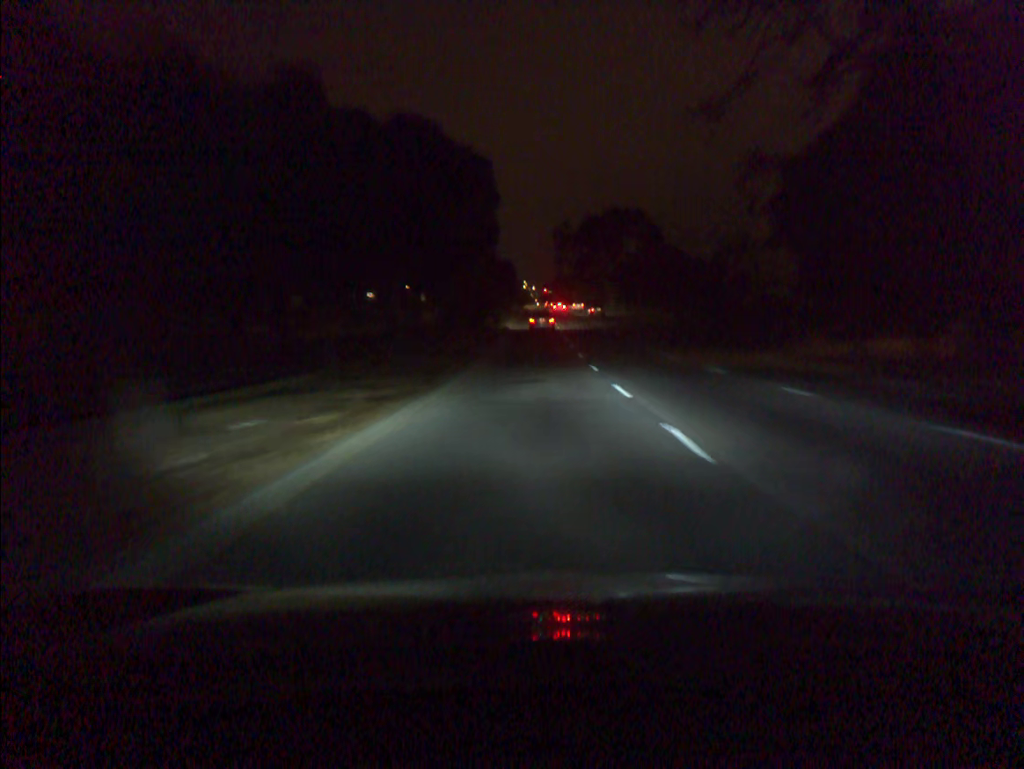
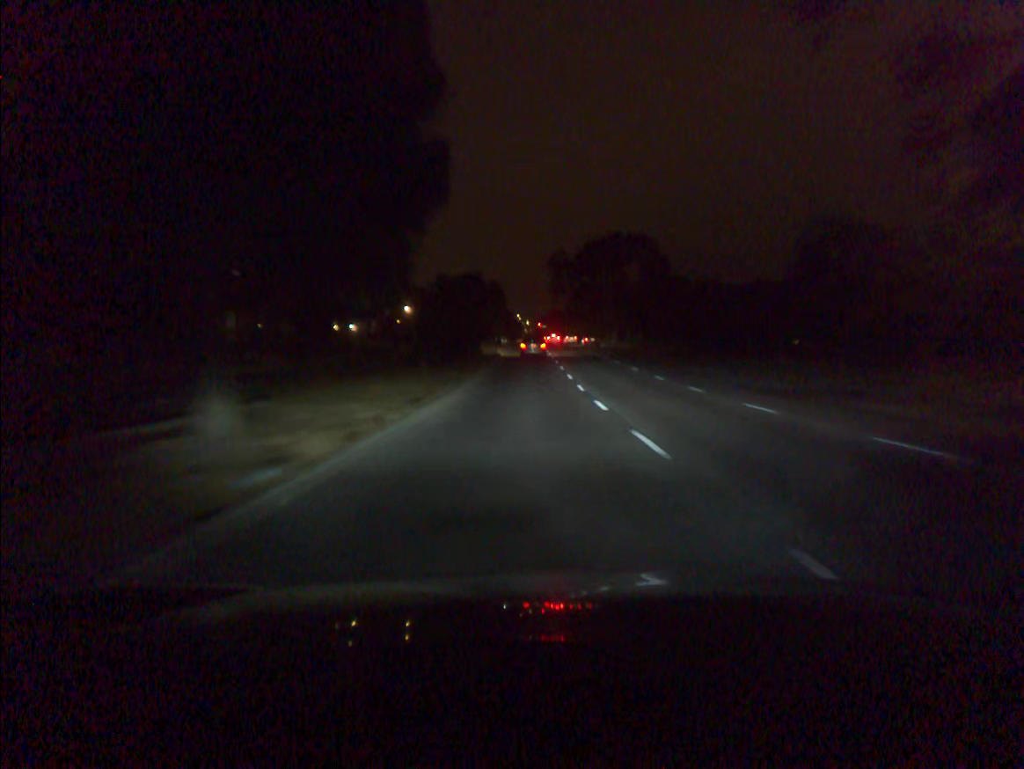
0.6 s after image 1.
(0.0, +13.1) m; 0°
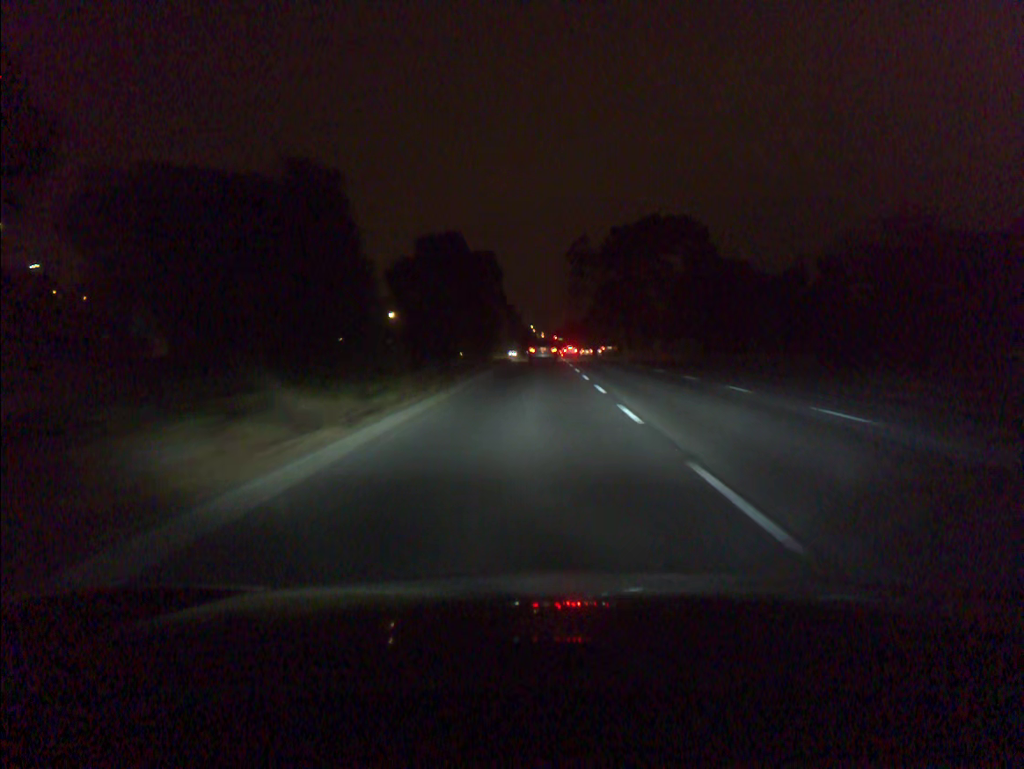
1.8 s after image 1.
(-0.2, +25.8) m; -1°
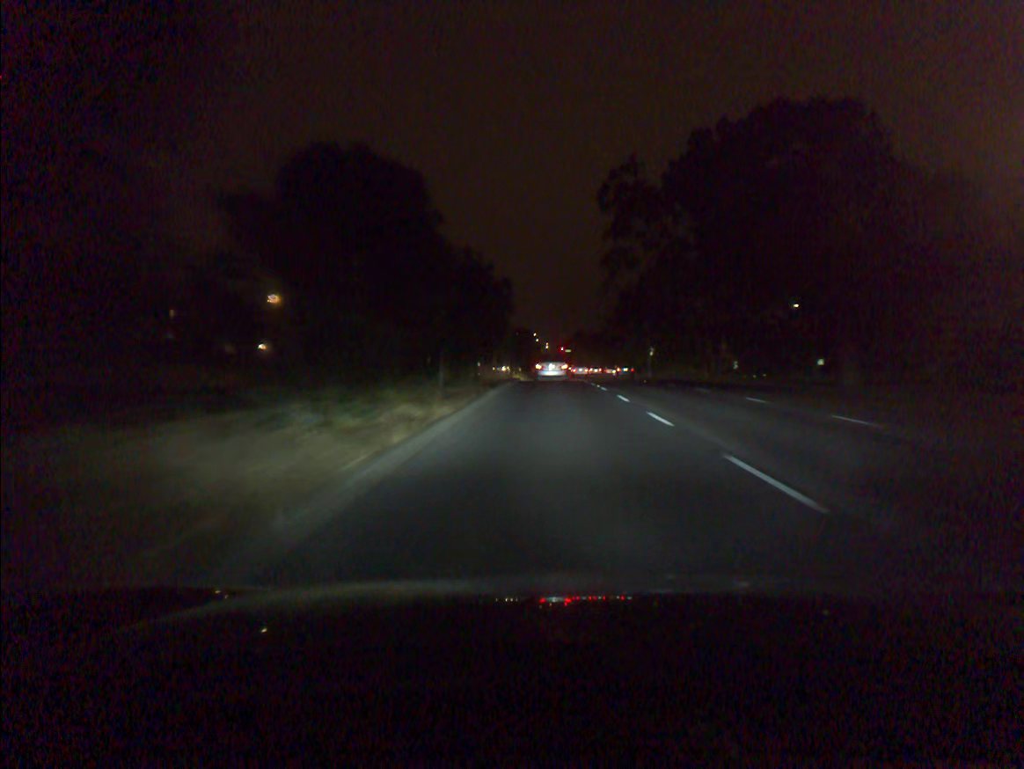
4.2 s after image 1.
(-0.5, +49.1) m; 0°
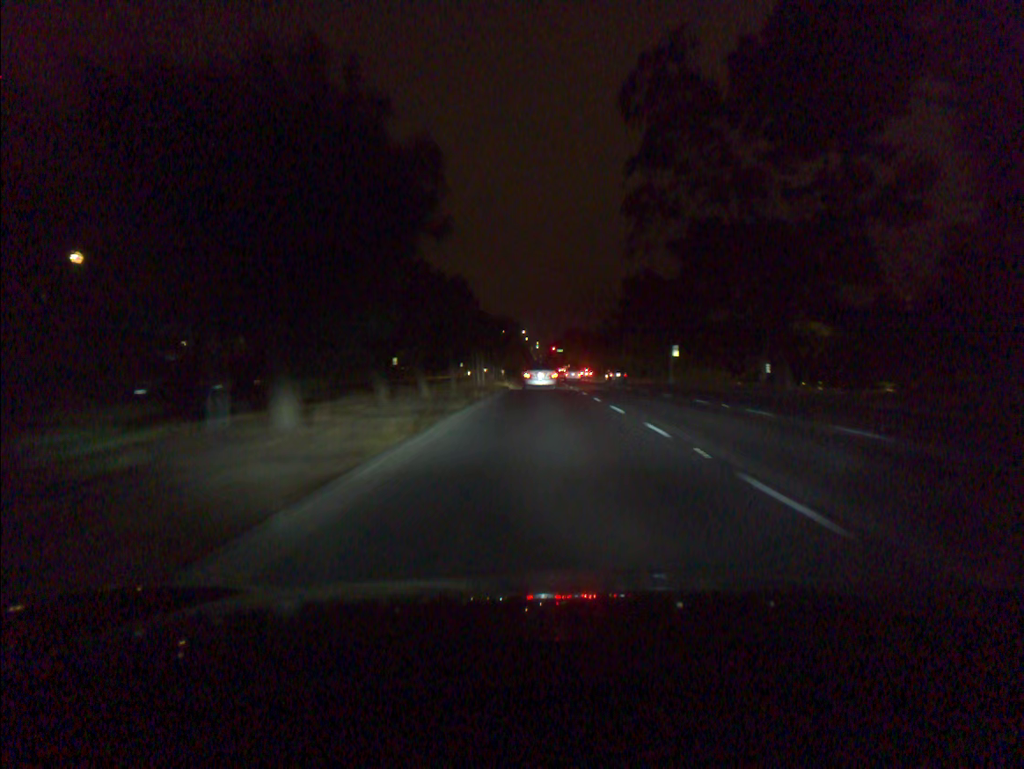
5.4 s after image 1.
(+0.1, +22.7) m; +1°
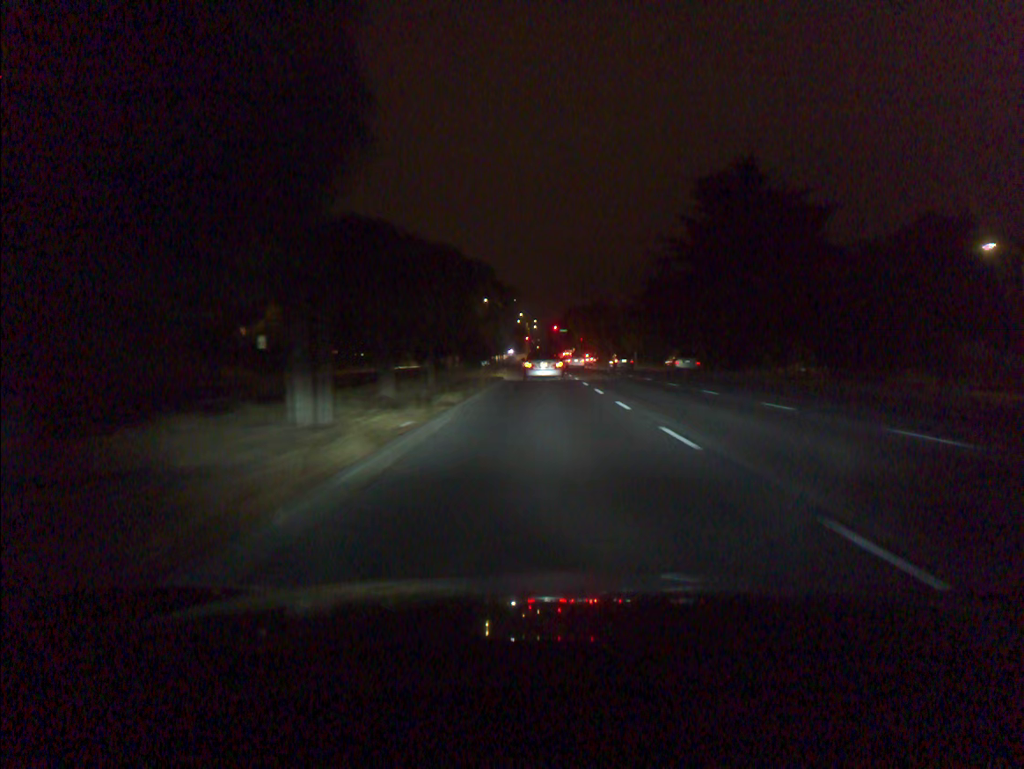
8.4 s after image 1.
(-0.2, +52.8) m; 0°
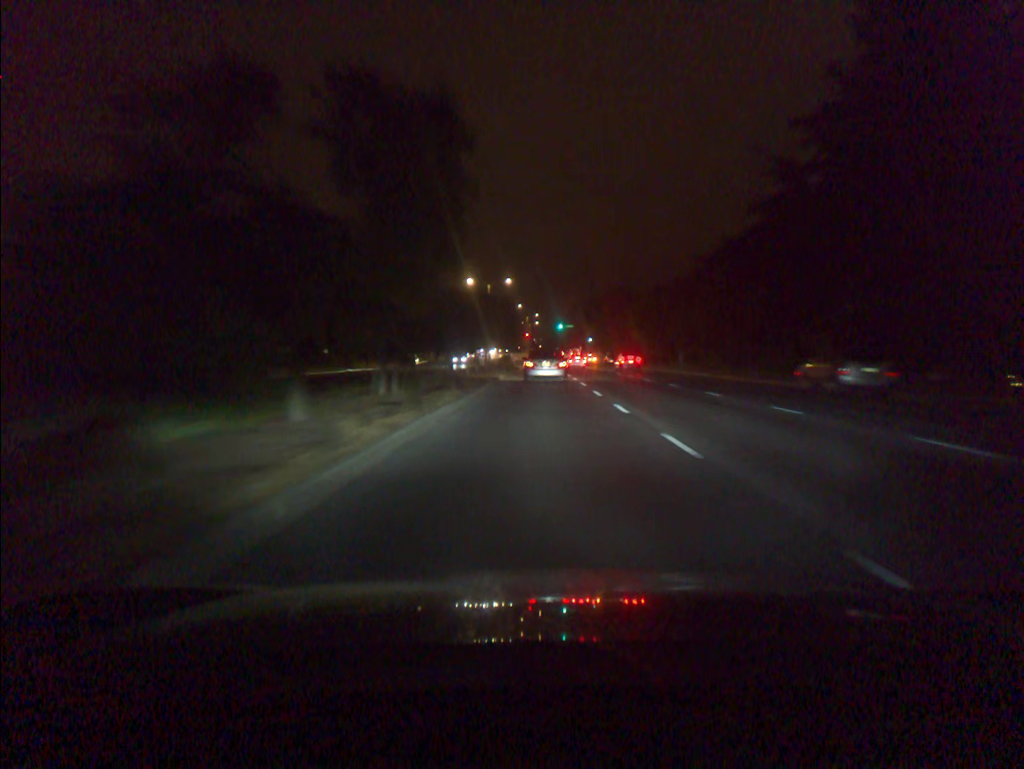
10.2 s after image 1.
(0.0, +29.9) m; 0°
